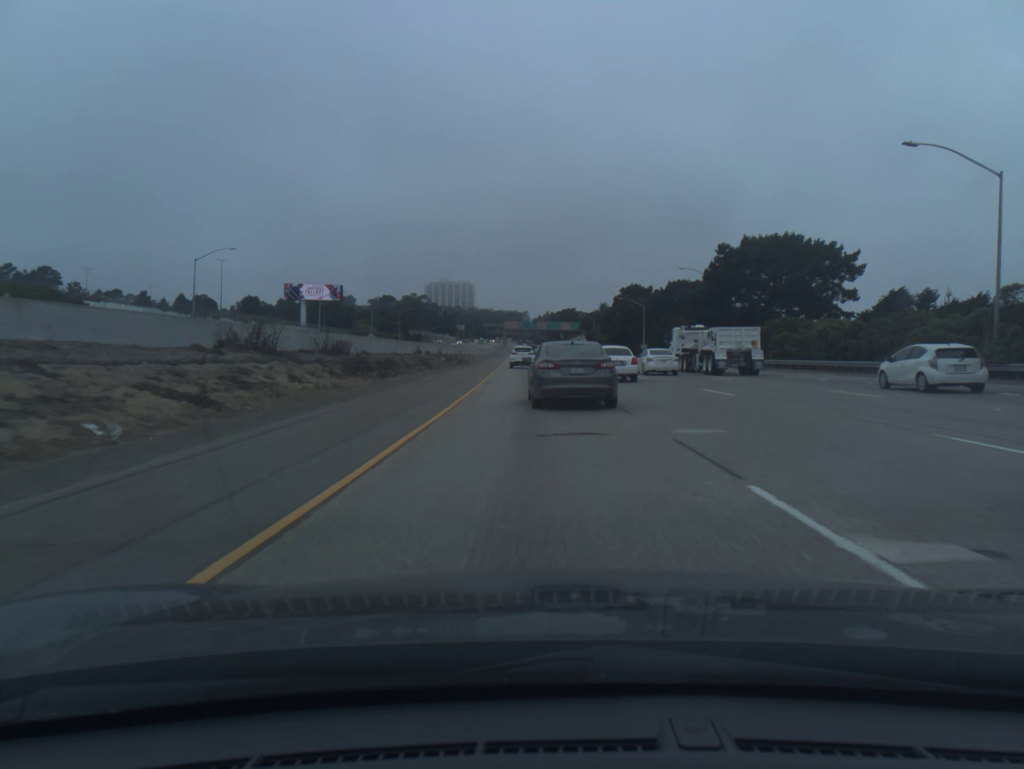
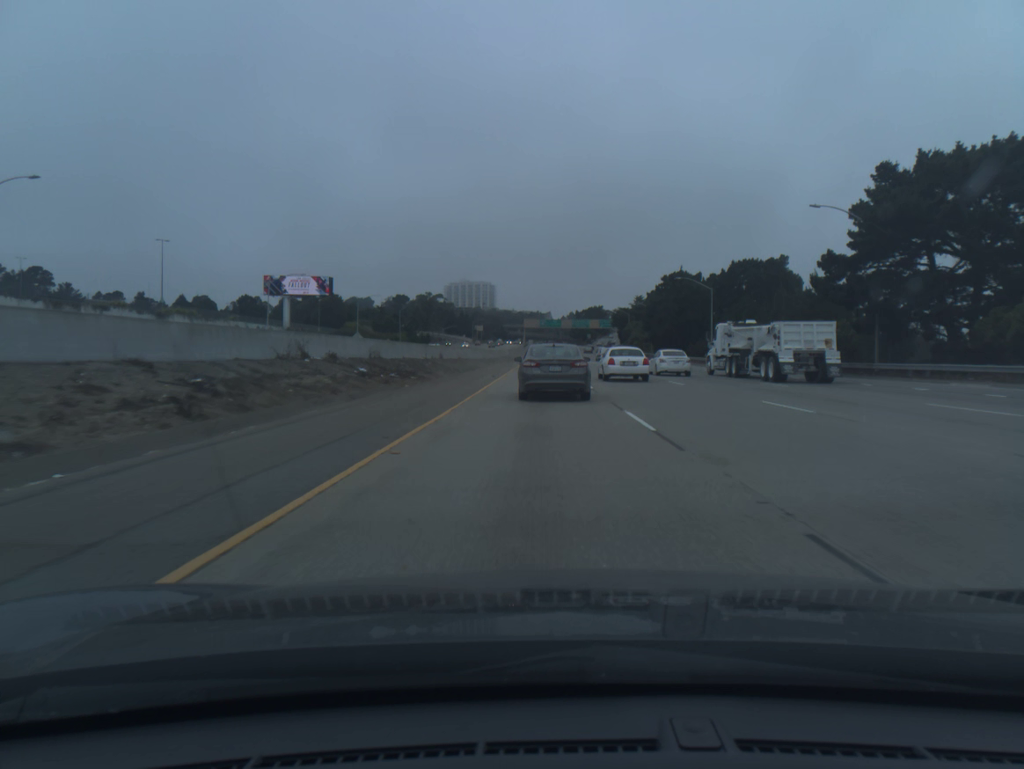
(-0.5, +34.8) m; -2°
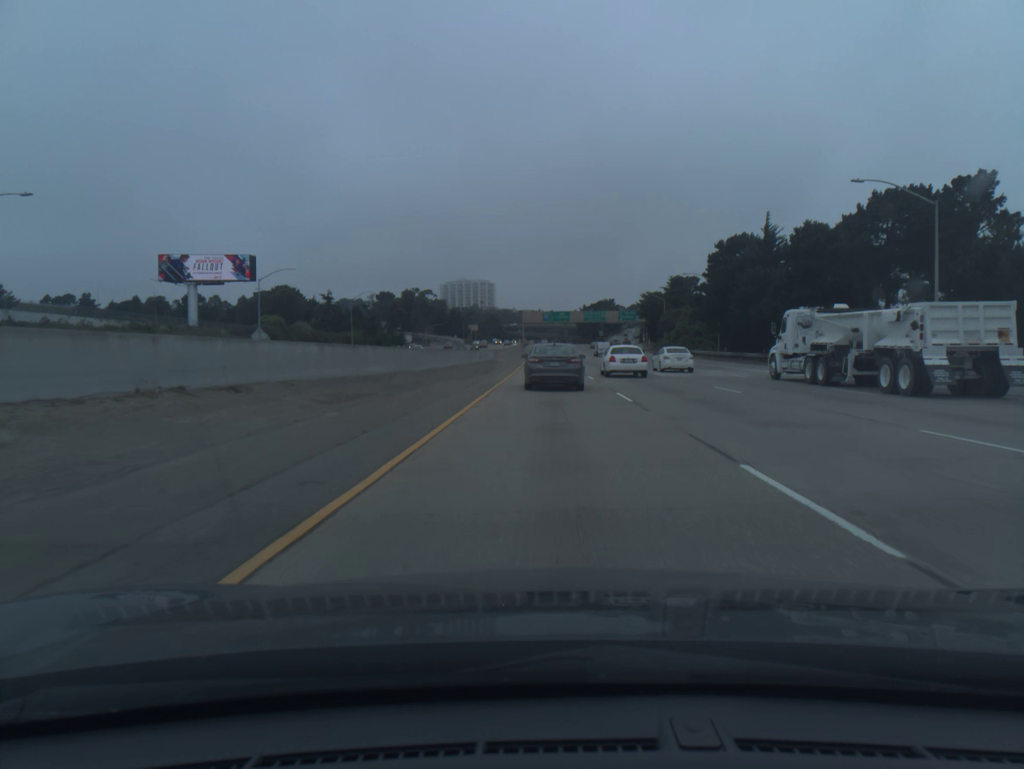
(-0.4, +51.3) m; 0°
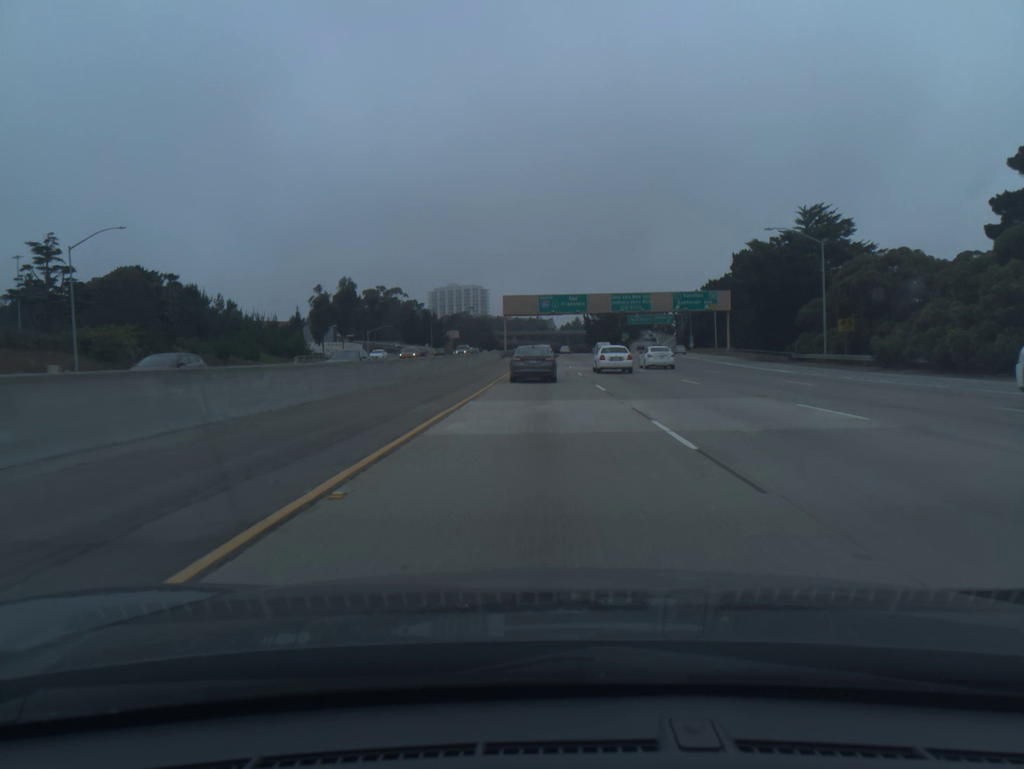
(+0.5, +82.9) m; 0°
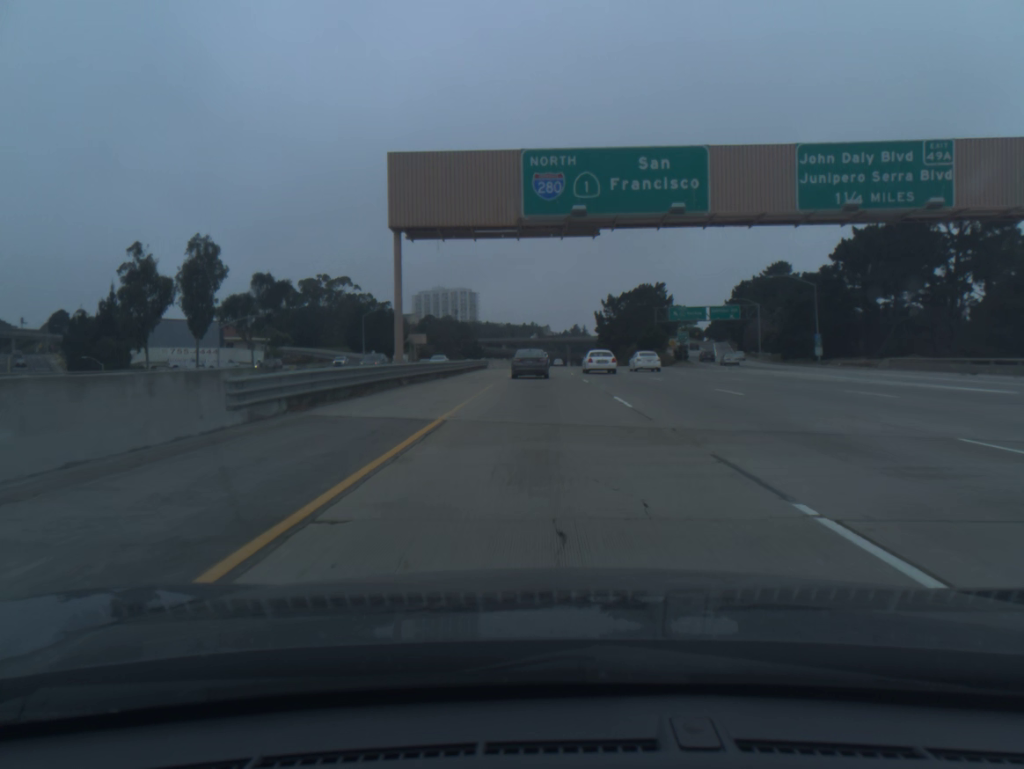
(0.0, +79.7) m; 0°
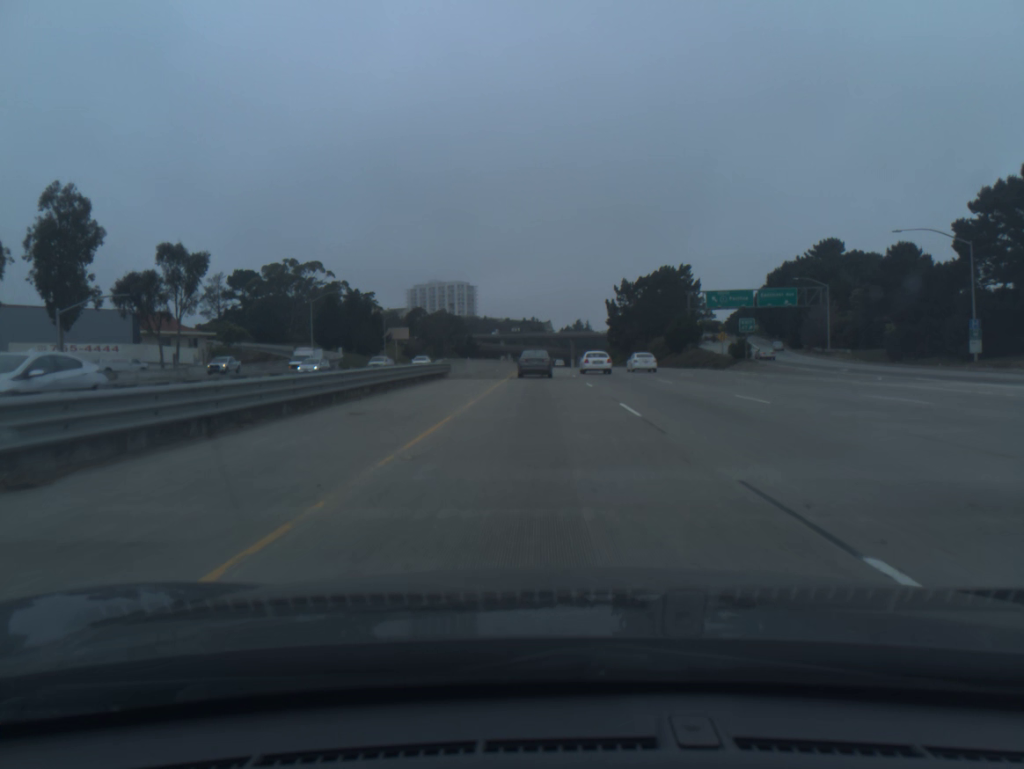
(0.0, +31.4) m; 0°
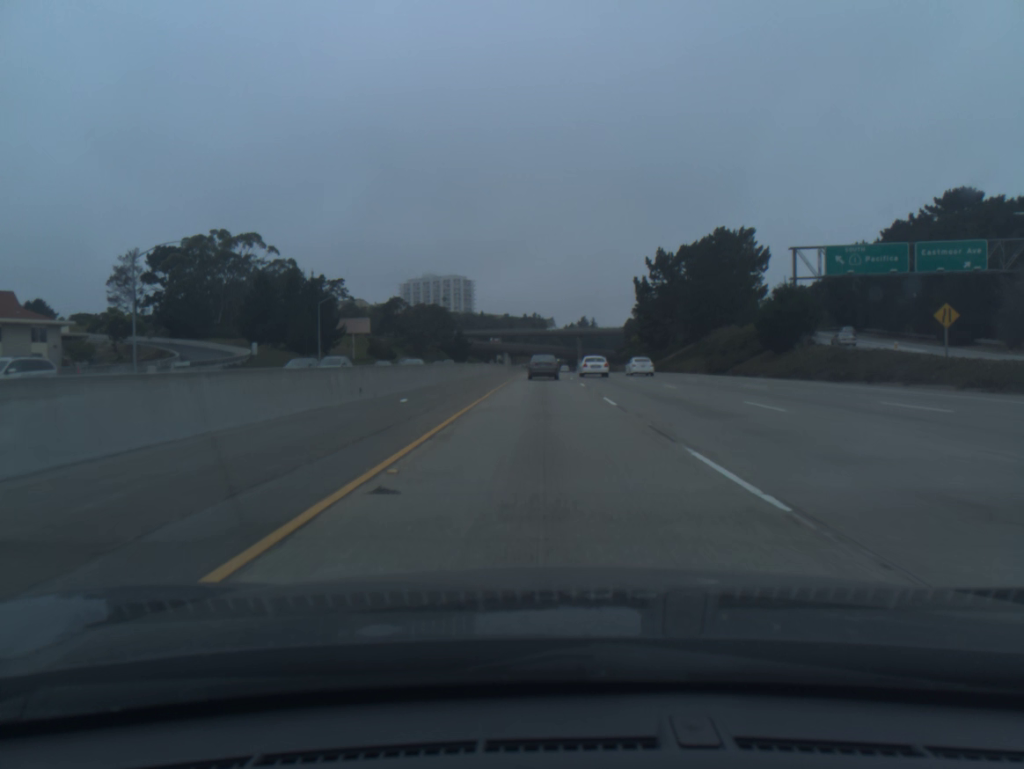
(-0.1, +47.4) m; 0°
